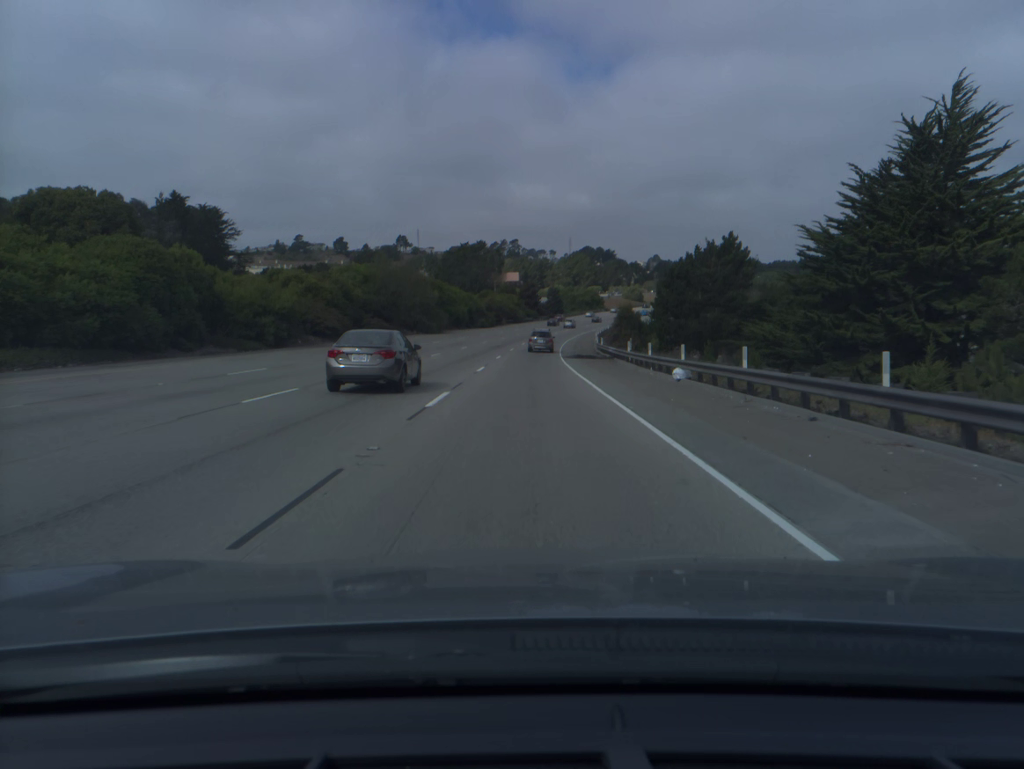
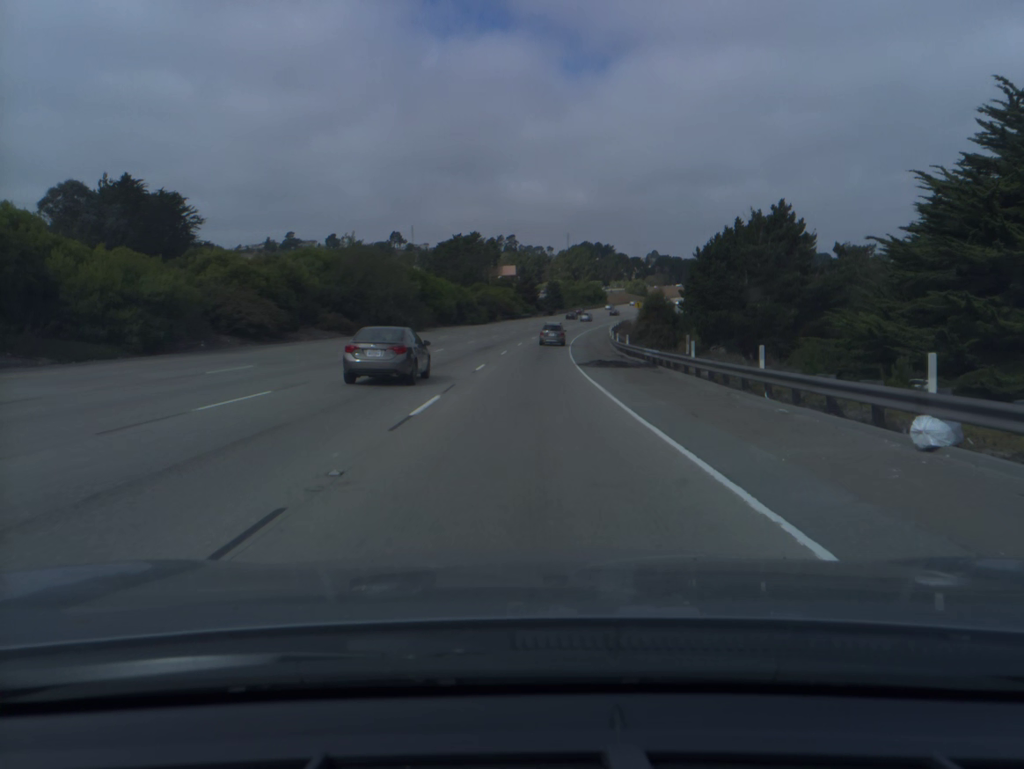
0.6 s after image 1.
(0.0, +16.6) m; 0°
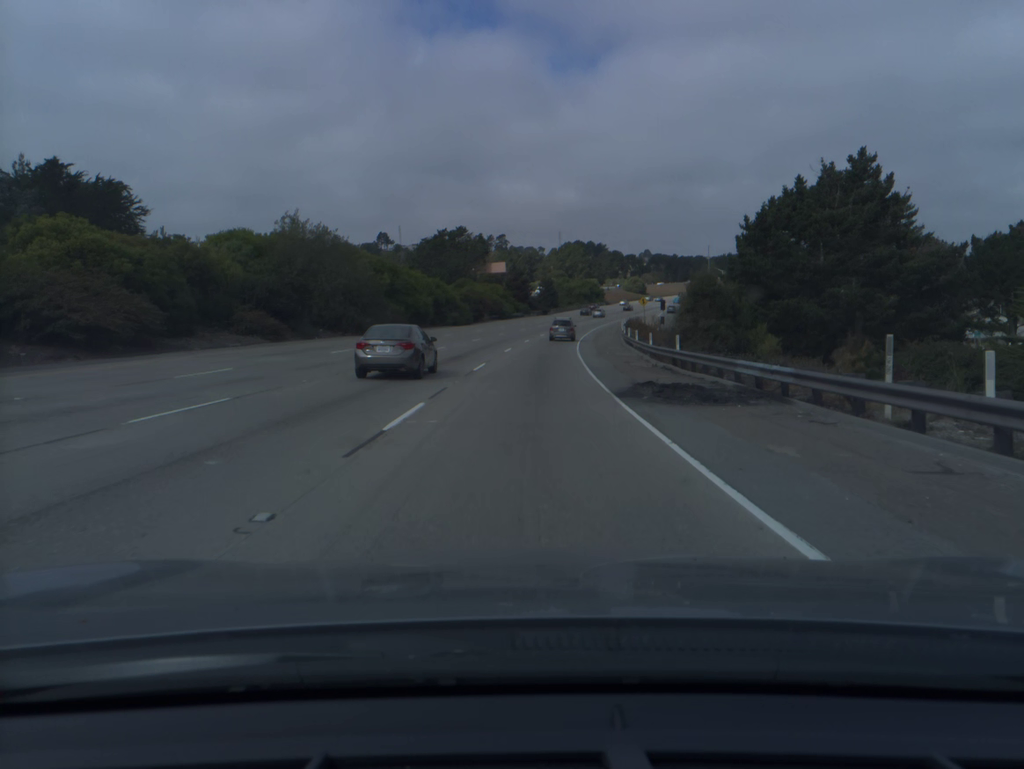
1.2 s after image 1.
(+0.1, +16.7) m; +1°
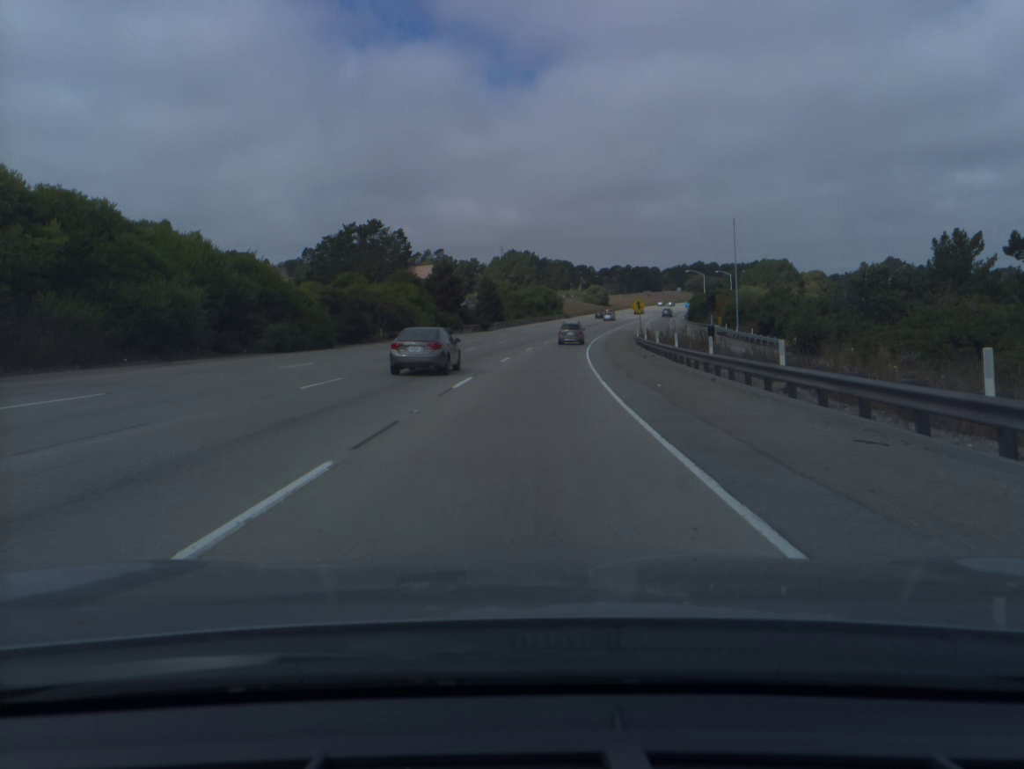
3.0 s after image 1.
(+1.5, +50.1) m; +4°
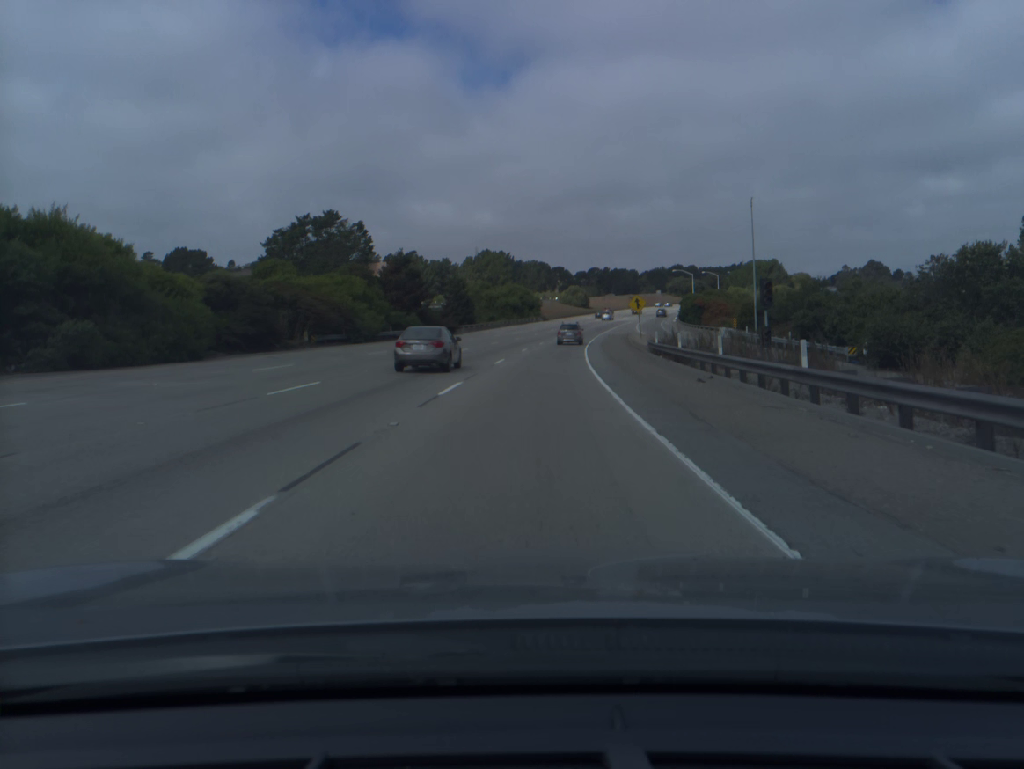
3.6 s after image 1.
(+0.2, +16.7) m; +2°
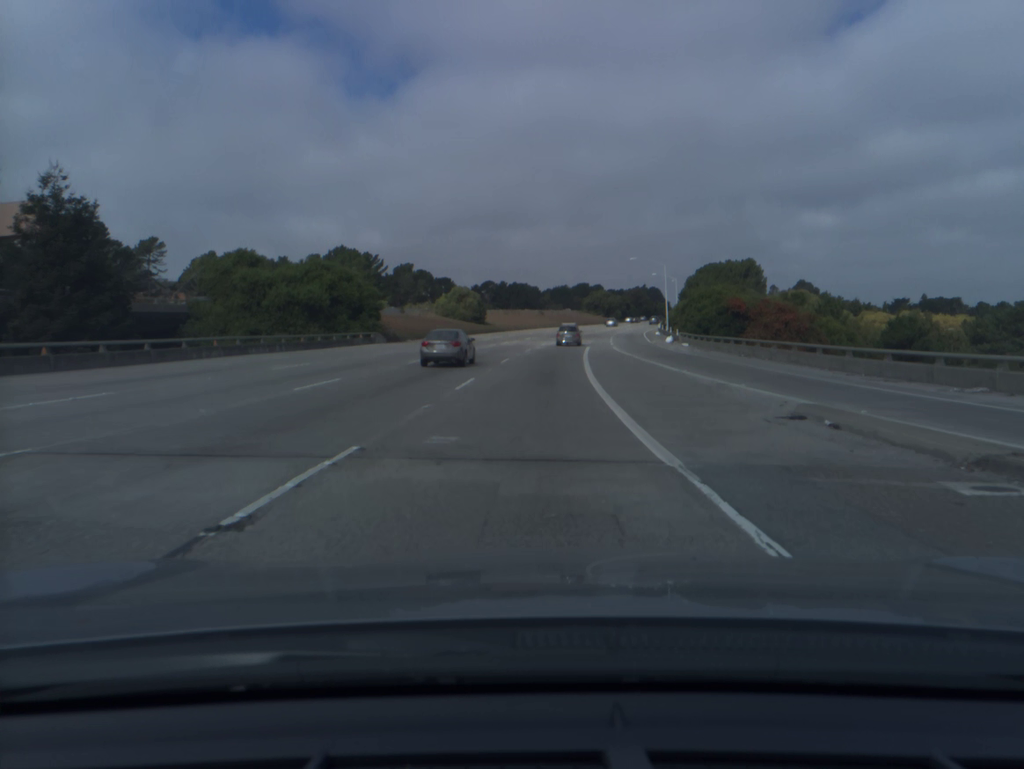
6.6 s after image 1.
(+5.9, +83.1) m; +8°
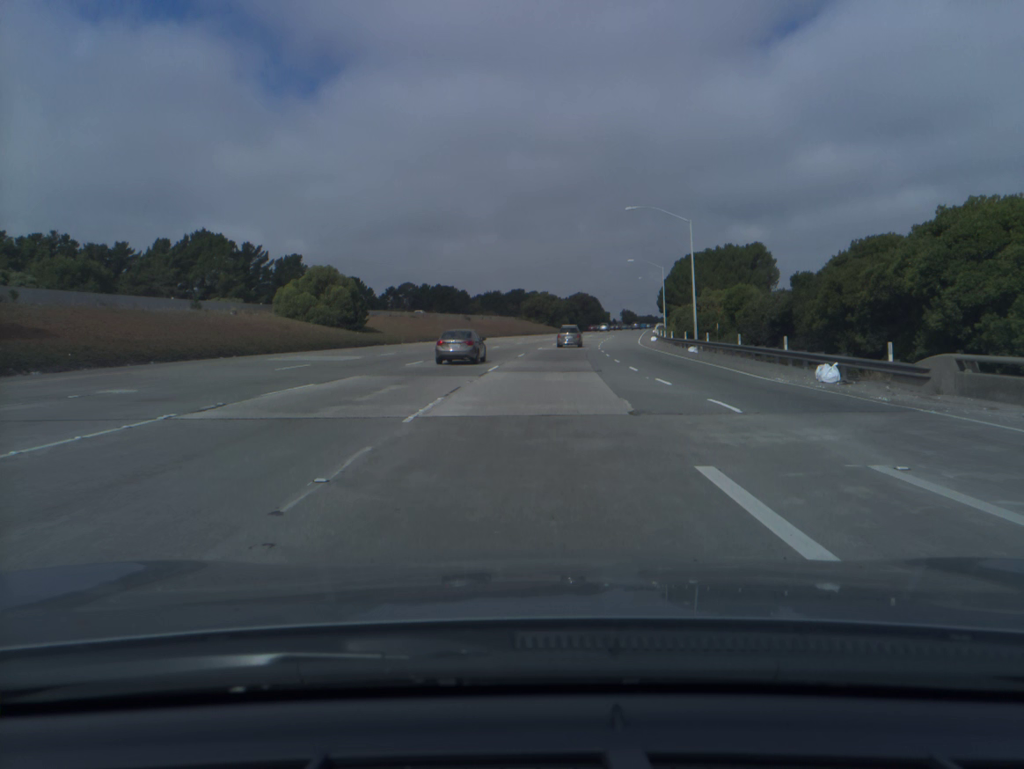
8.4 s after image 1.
(+2.0, +50.2) m; +5°
